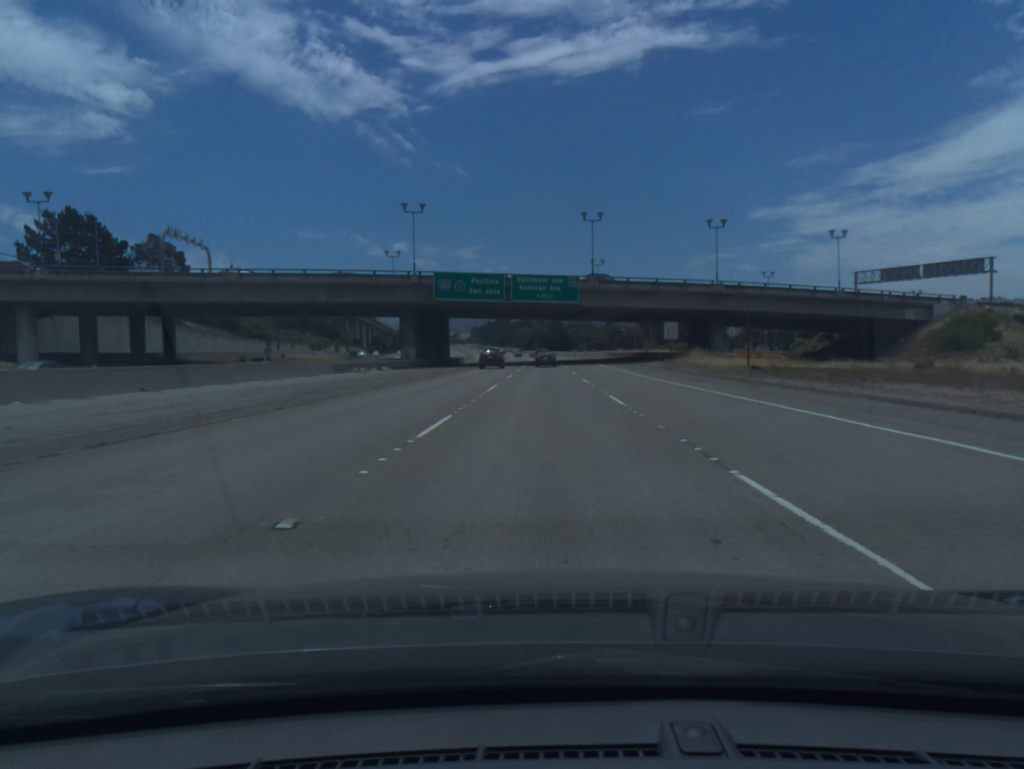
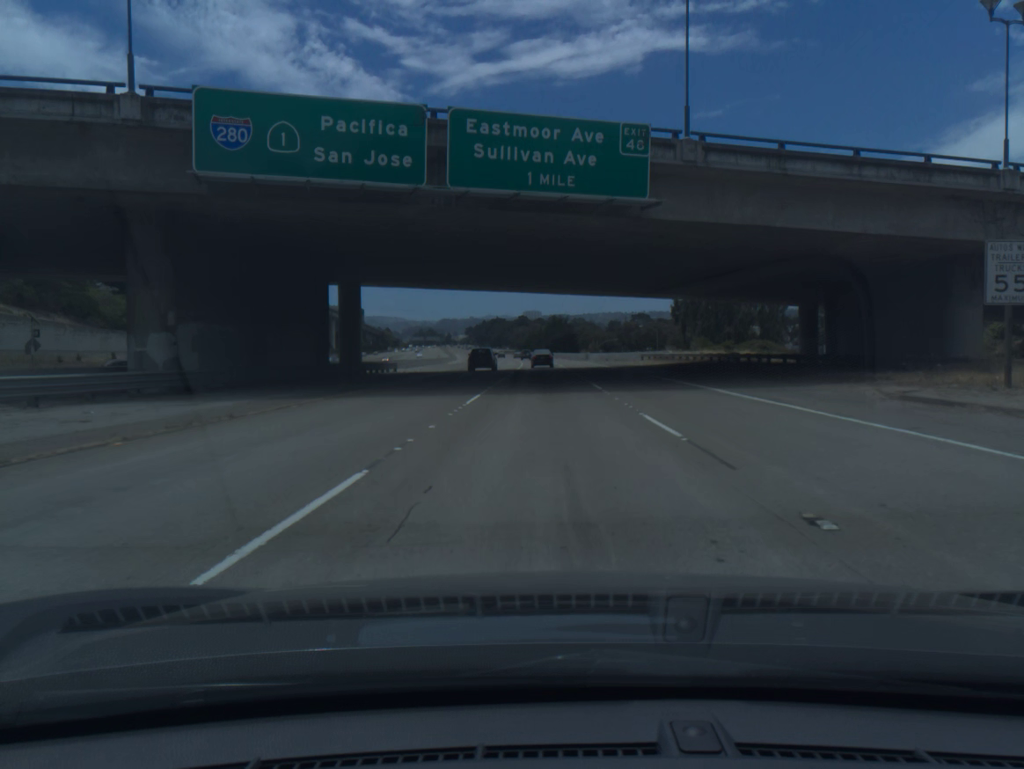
(+0.1, +50.8) m; 0°
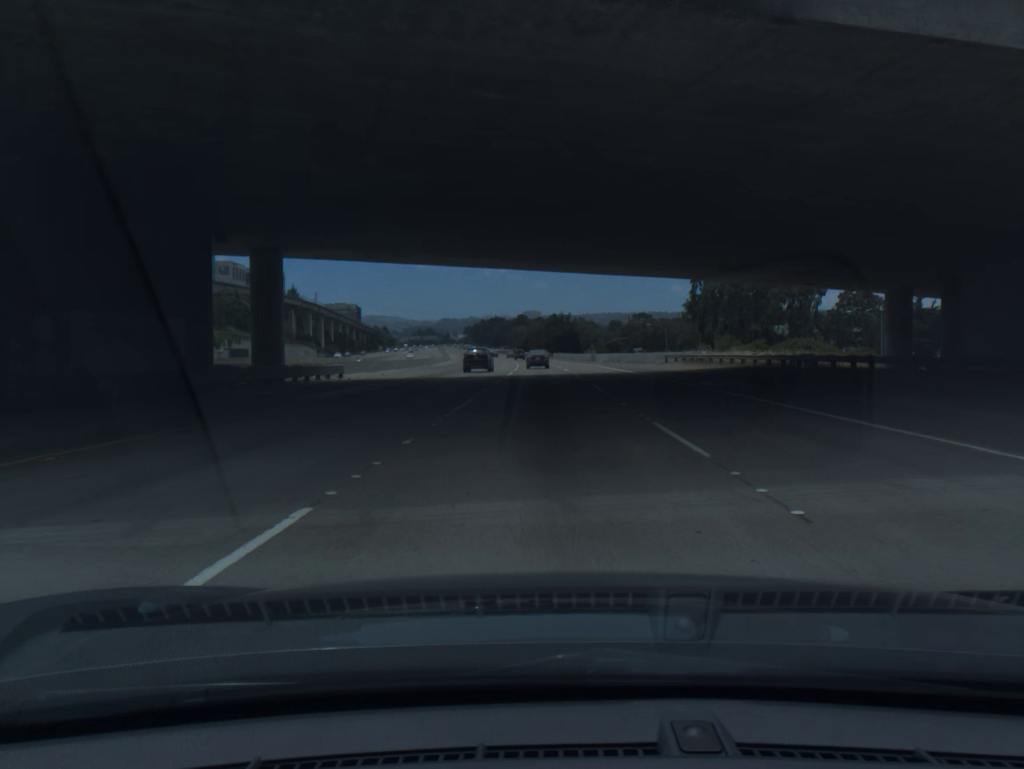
(0.0, +16.6) m; 0°
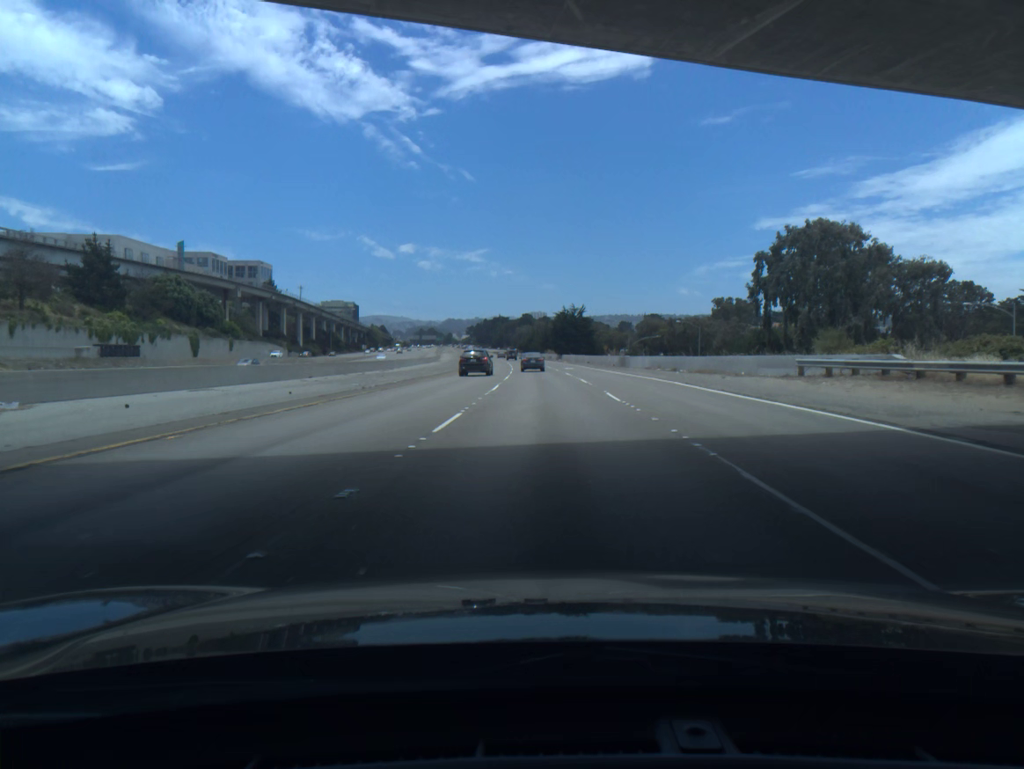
(-0.1, +32.9) m; 0°
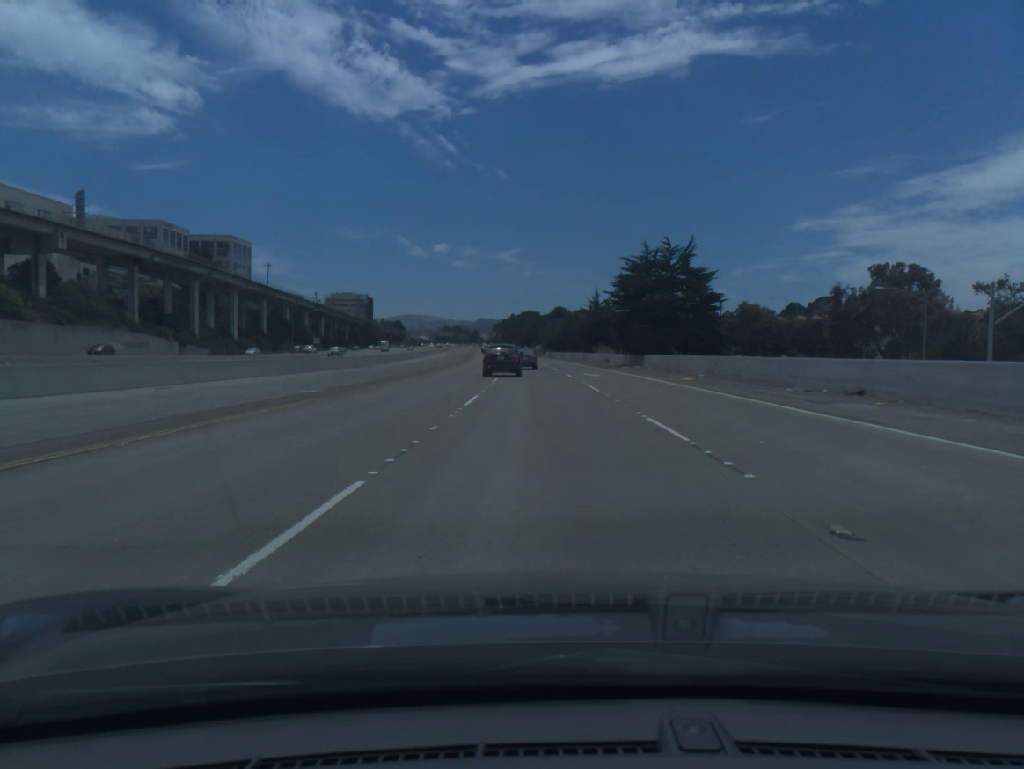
(-1.3, +81.3) m; -2°
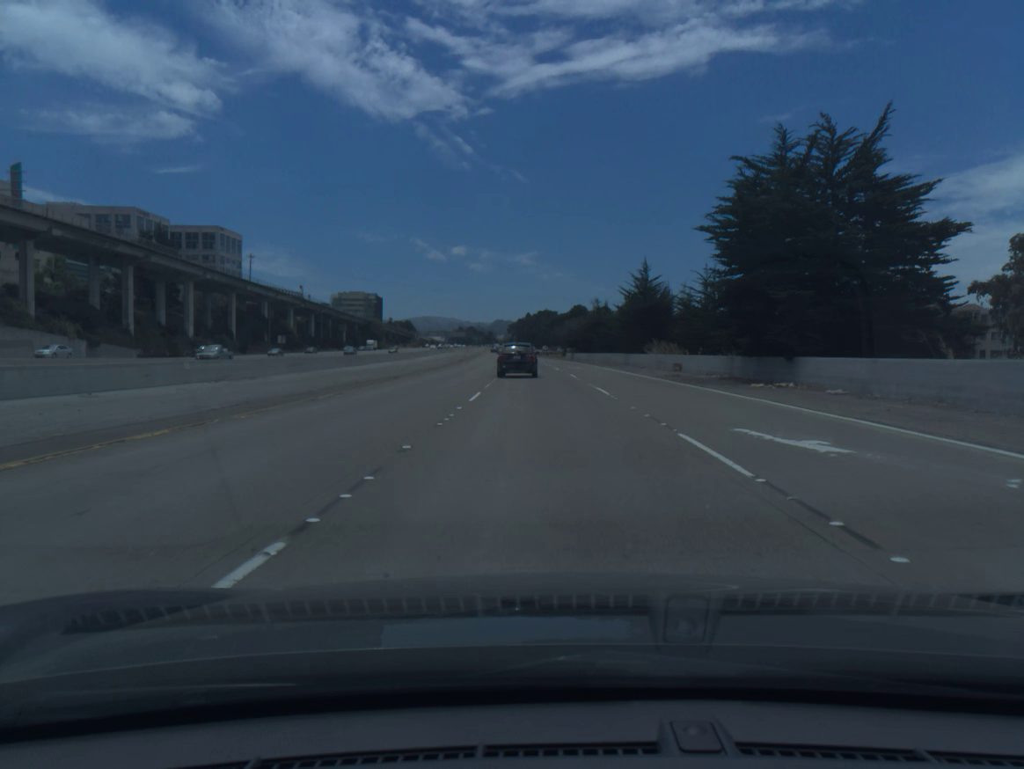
(-0.4, +32.0) m; -1°
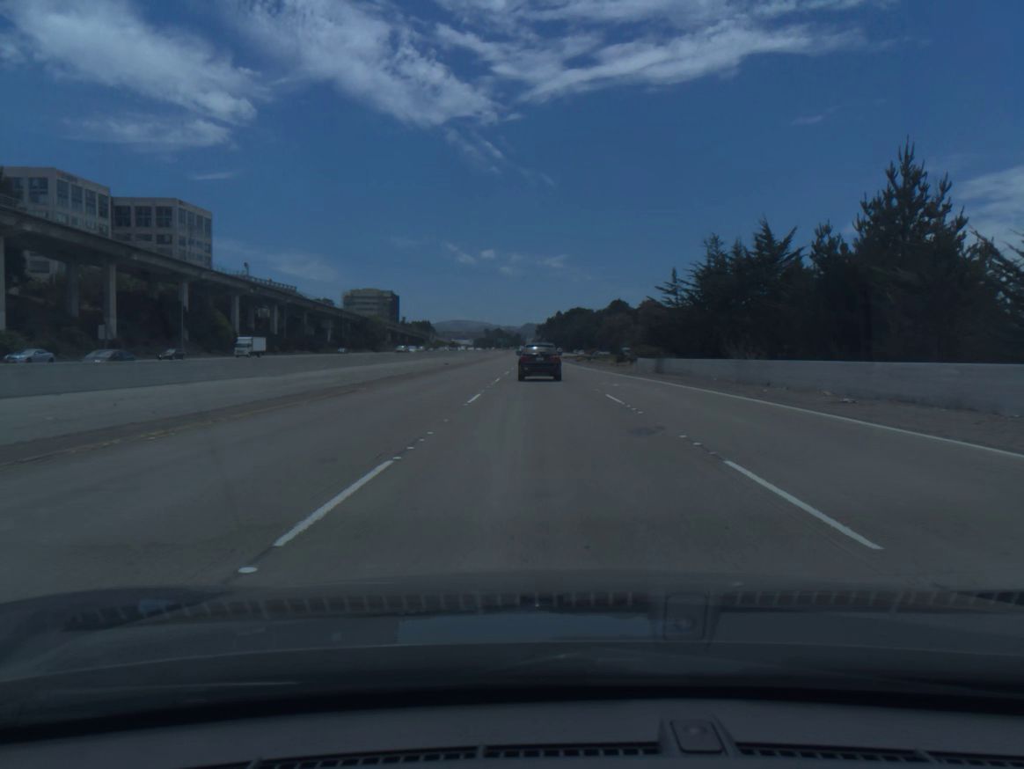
(-1.2, +61.5) m; -2°
